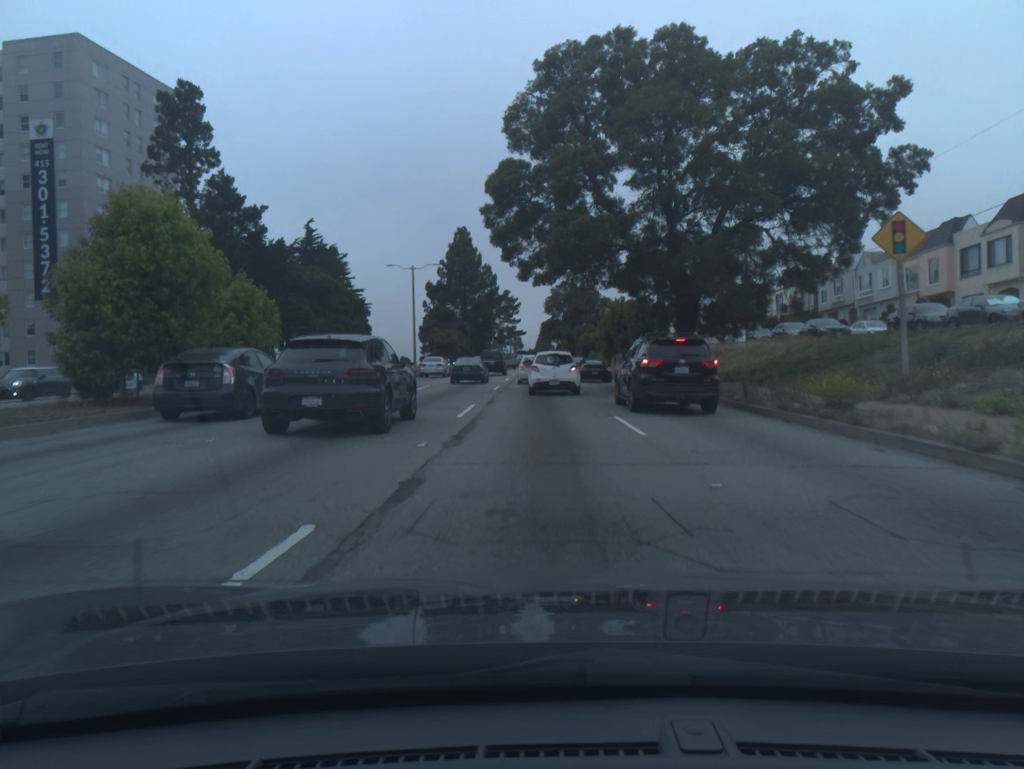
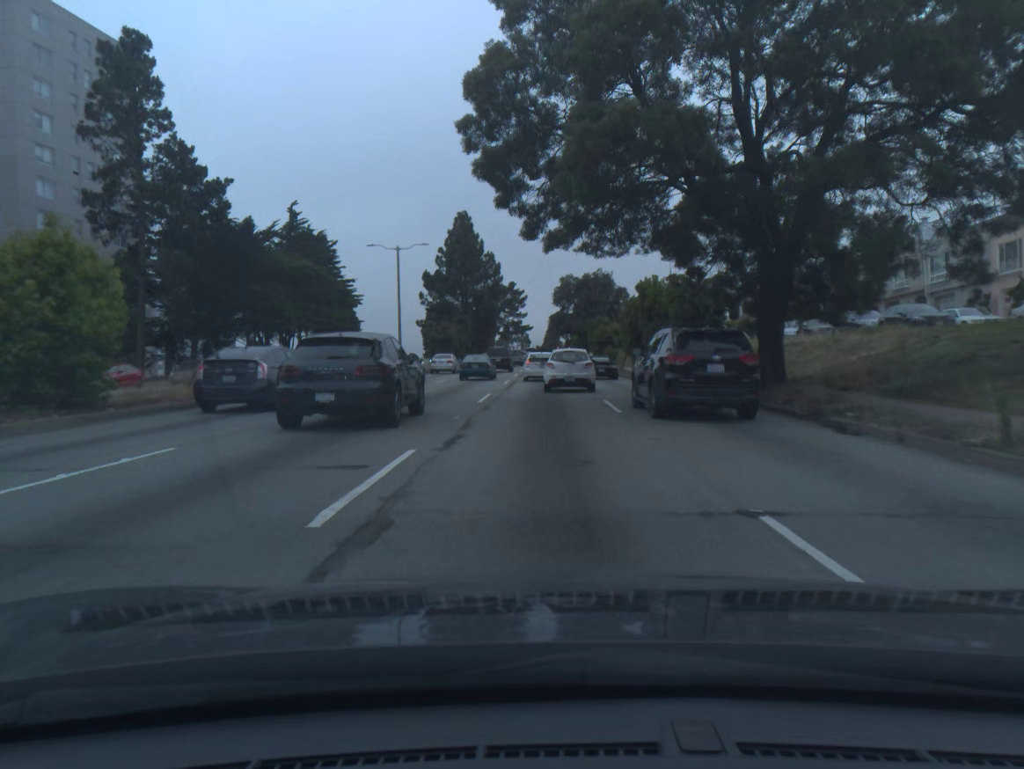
(-0.1, +10.7) m; -1°
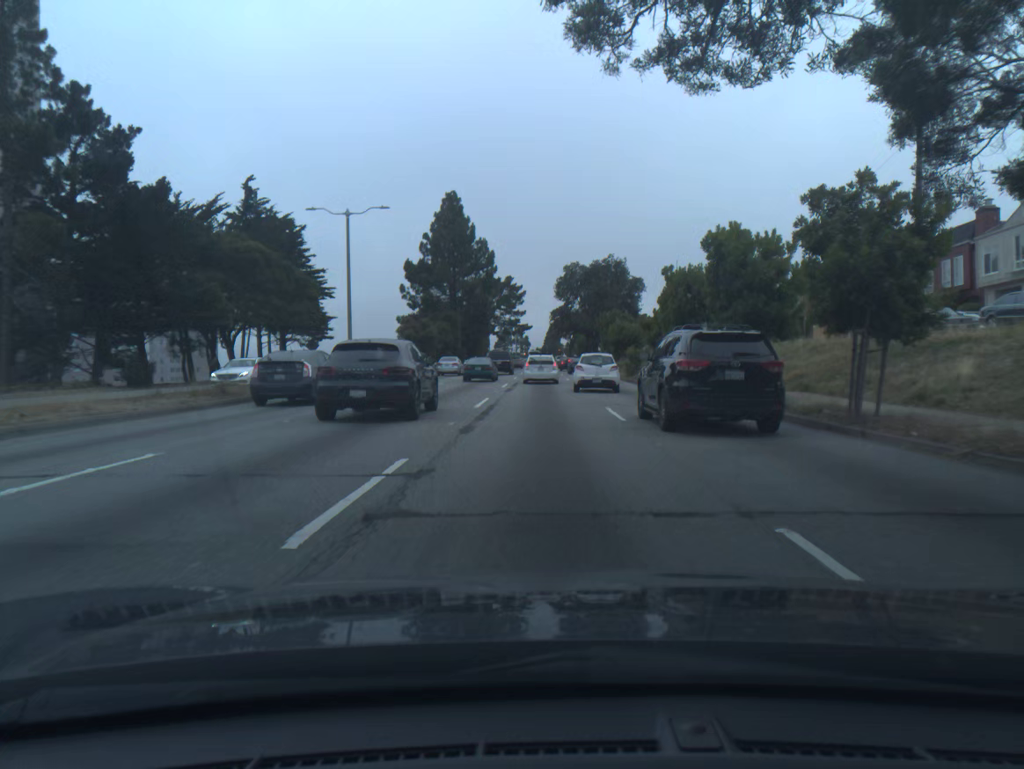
(0.0, +15.5) m; 0°
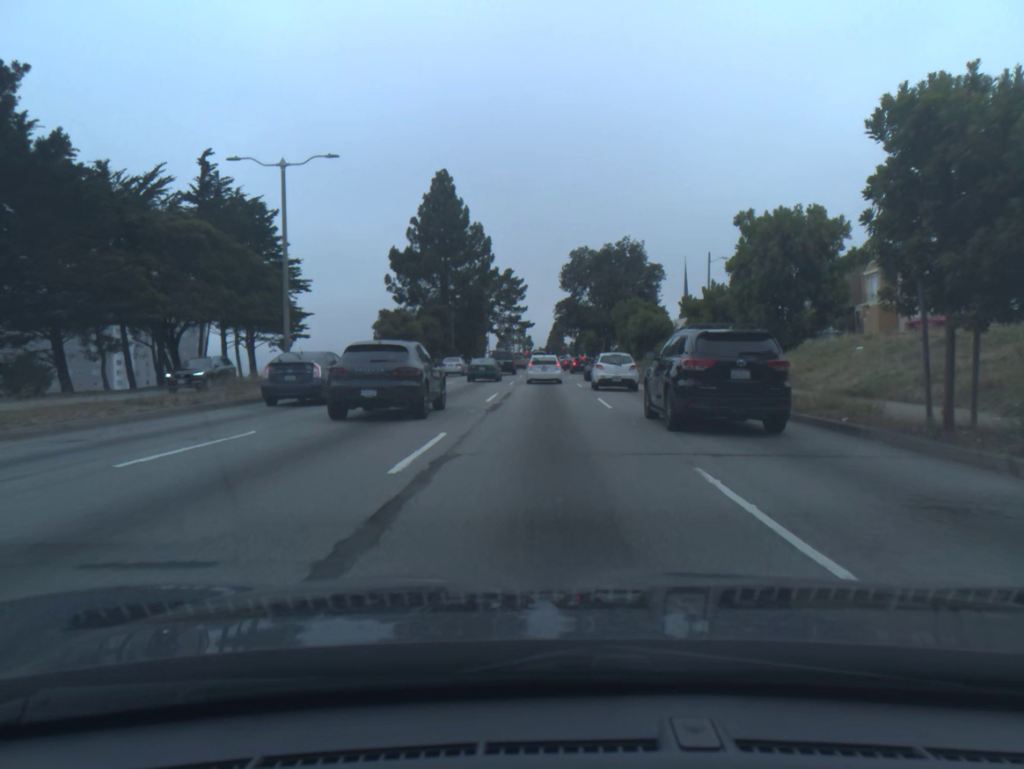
(0.0, +11.2) m; 0°
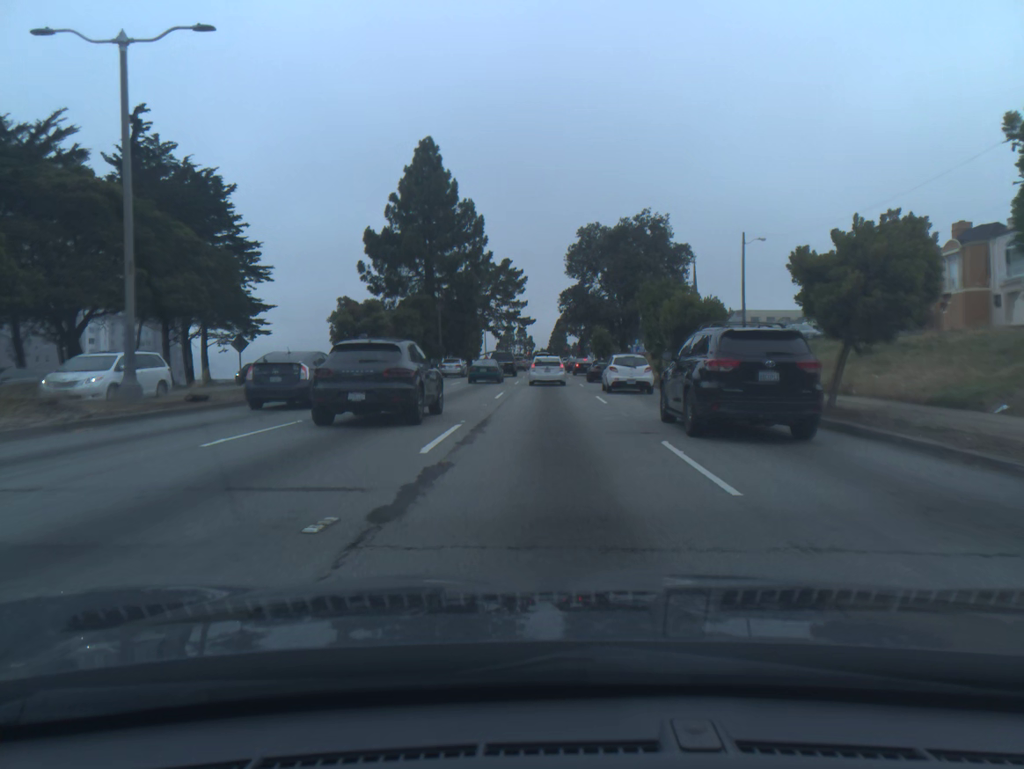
(0.0, +12.2) m; 0°
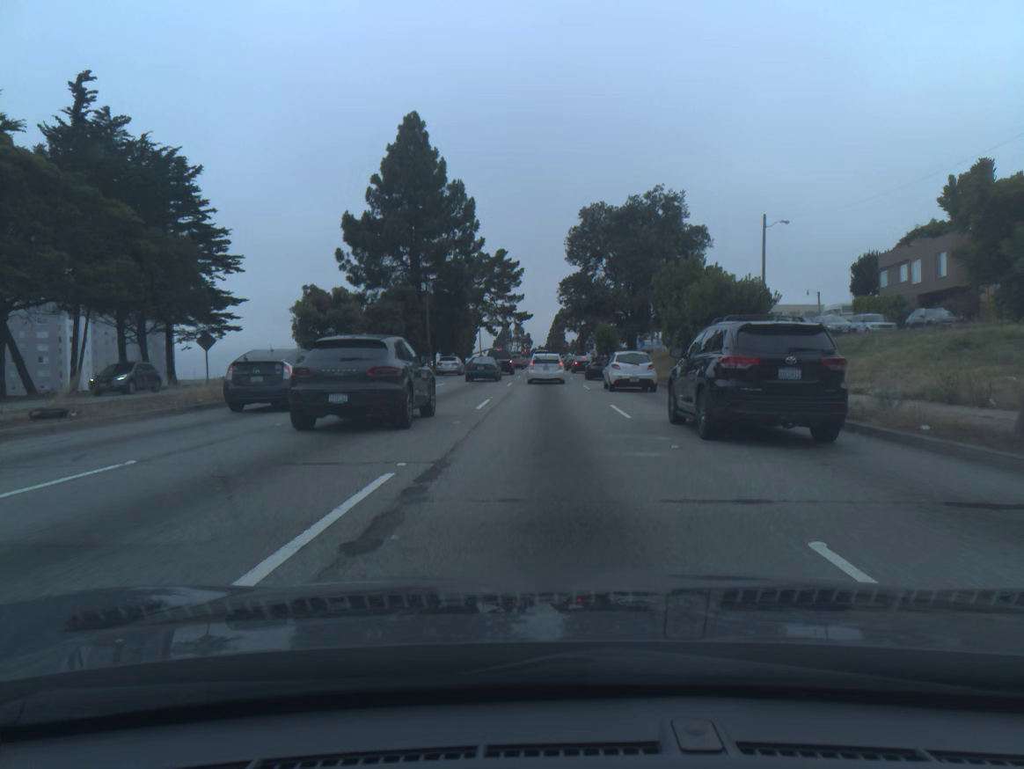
(0.0, +6.3) m; 0°
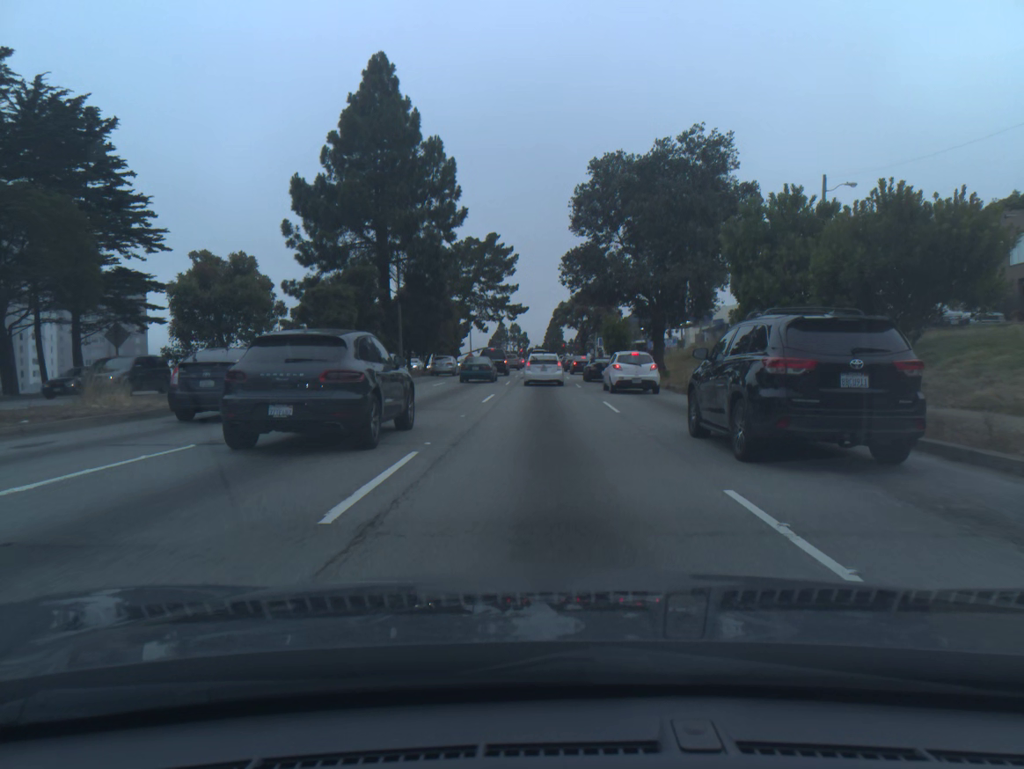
(0.0, +12.8) m; 0°
